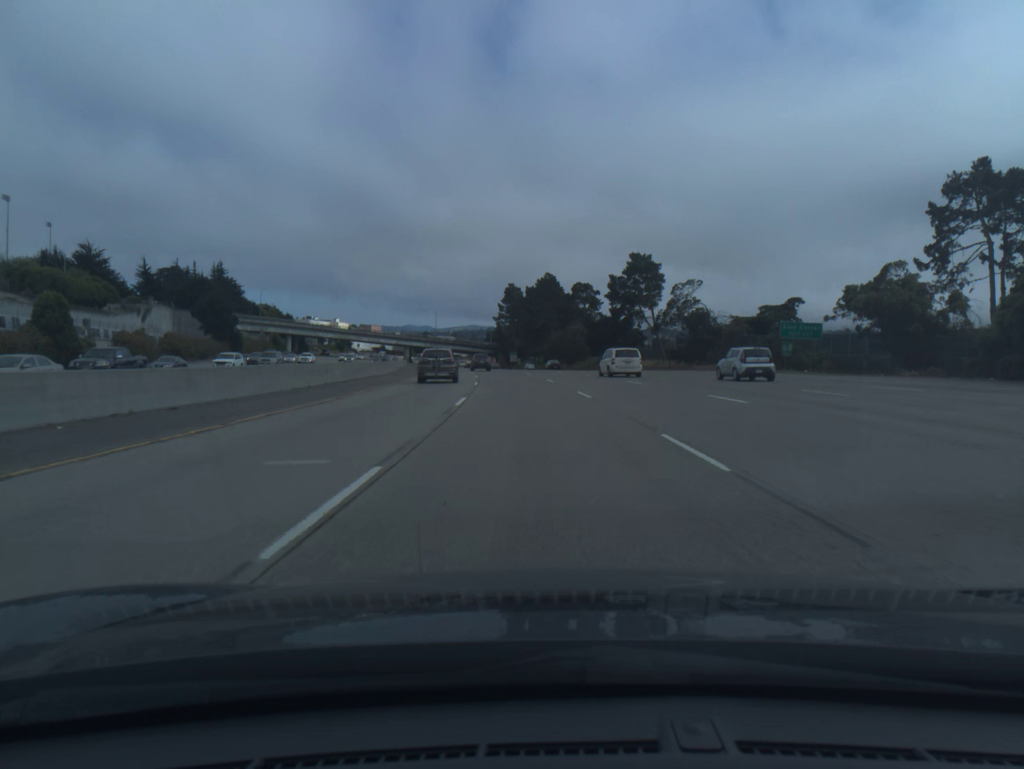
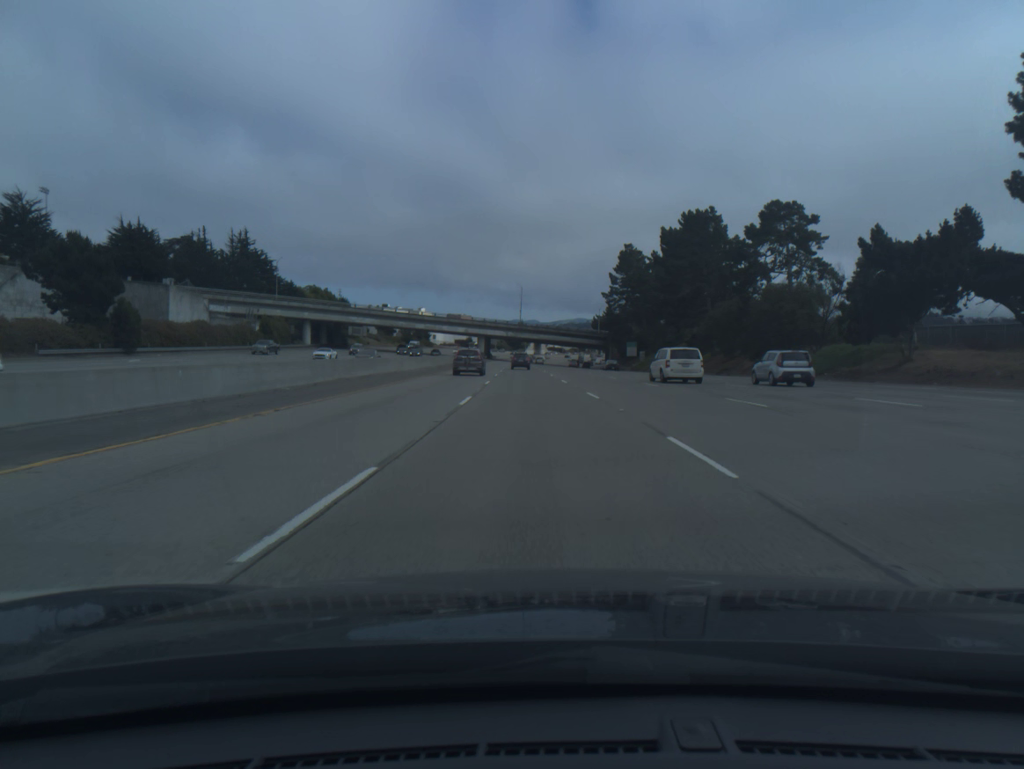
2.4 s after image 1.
(-4.9, +73.3) m; -8°
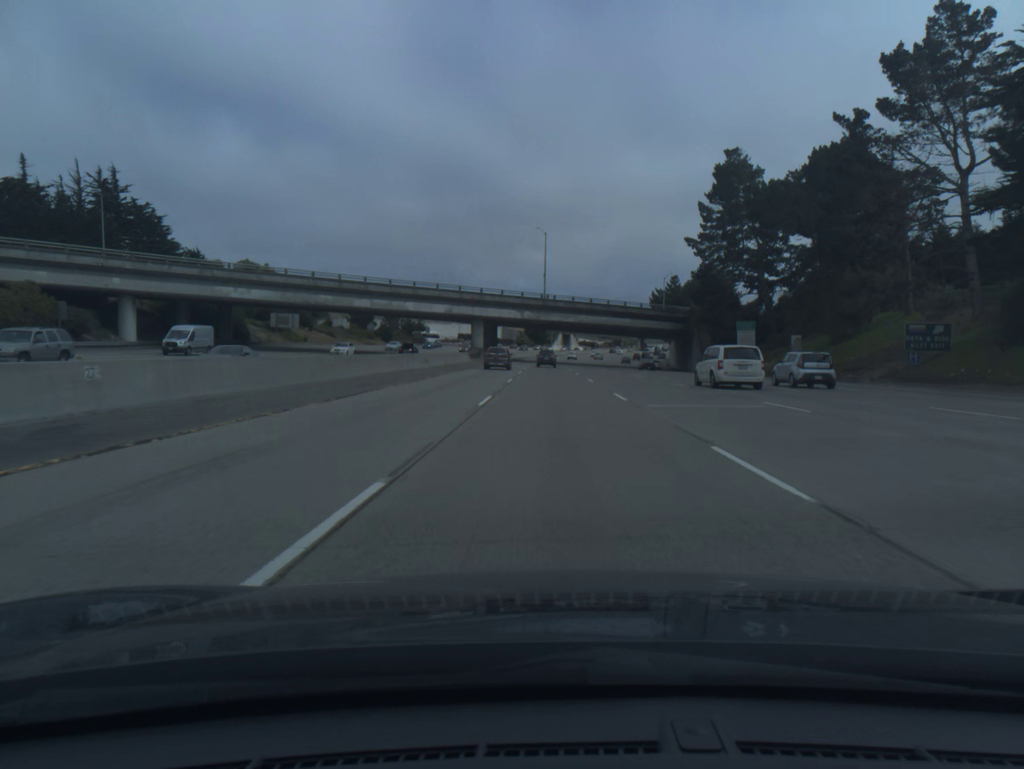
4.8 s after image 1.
(-2.2, +73.9) m; -2°
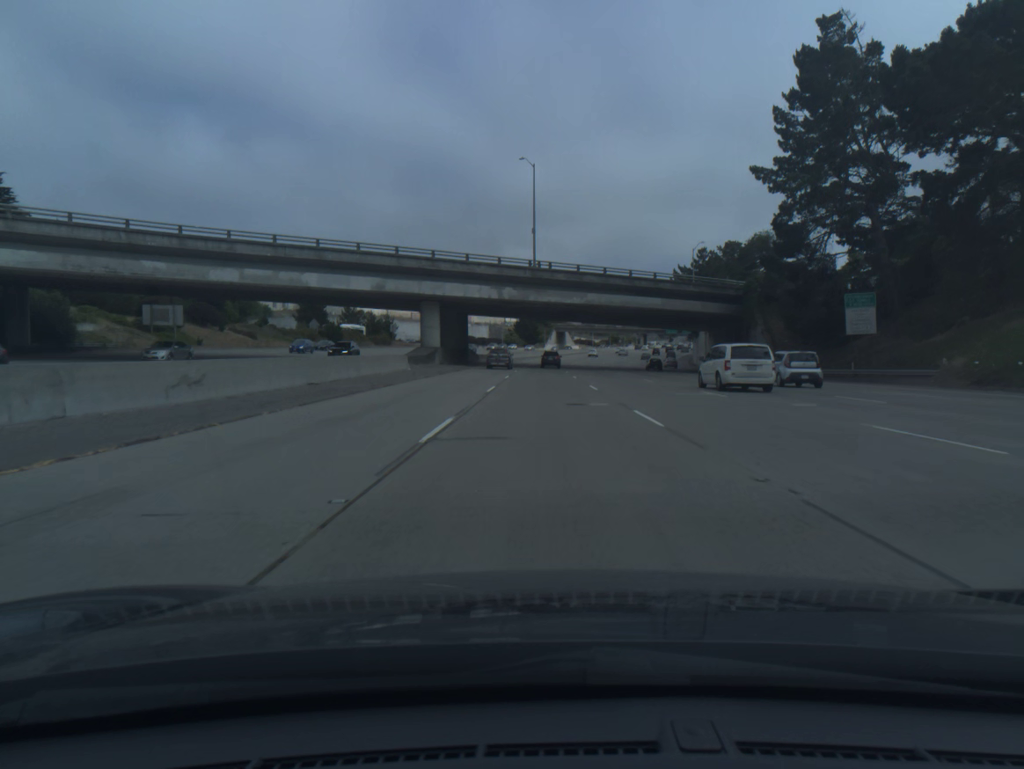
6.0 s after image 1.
(+0.2, +37.0) m; +1°
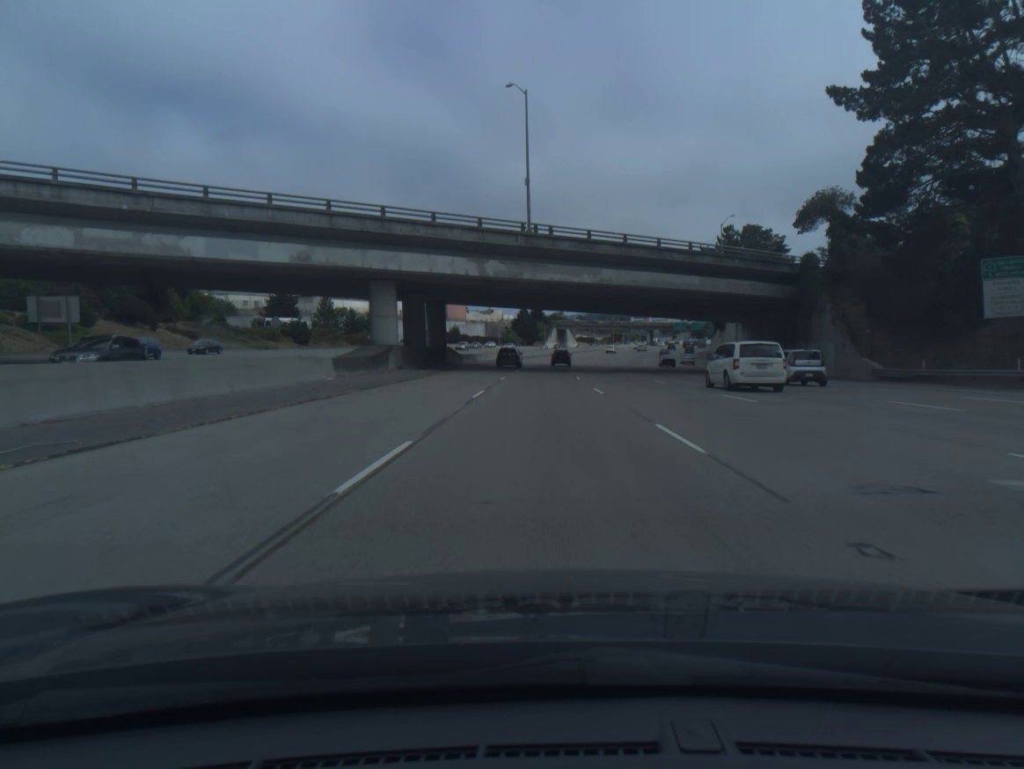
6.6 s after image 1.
(0.0, +18.4) m; 0°
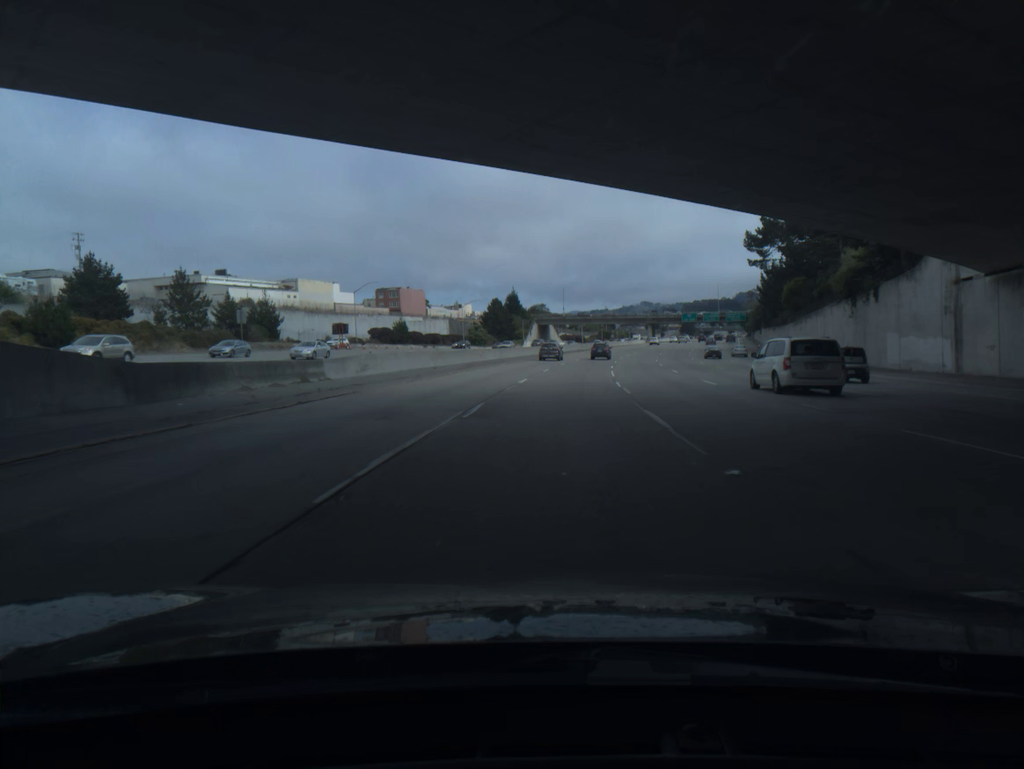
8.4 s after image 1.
(+0.2, +55.3) m; +1°
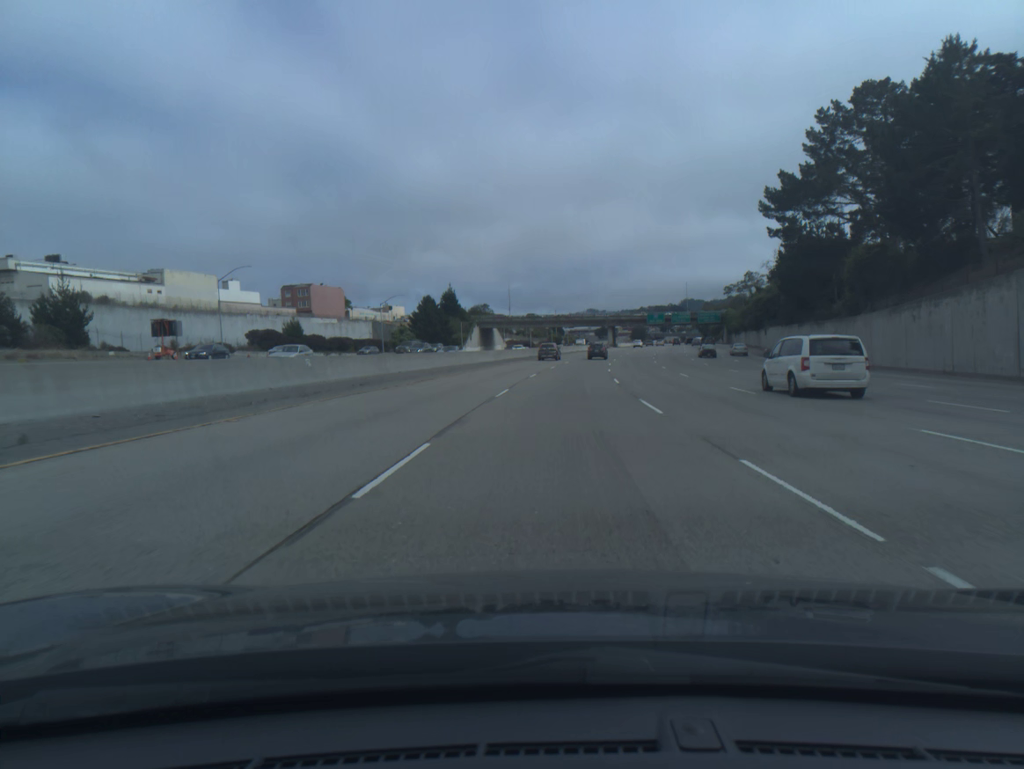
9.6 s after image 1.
(+1.2, +36.7) m; +4°
